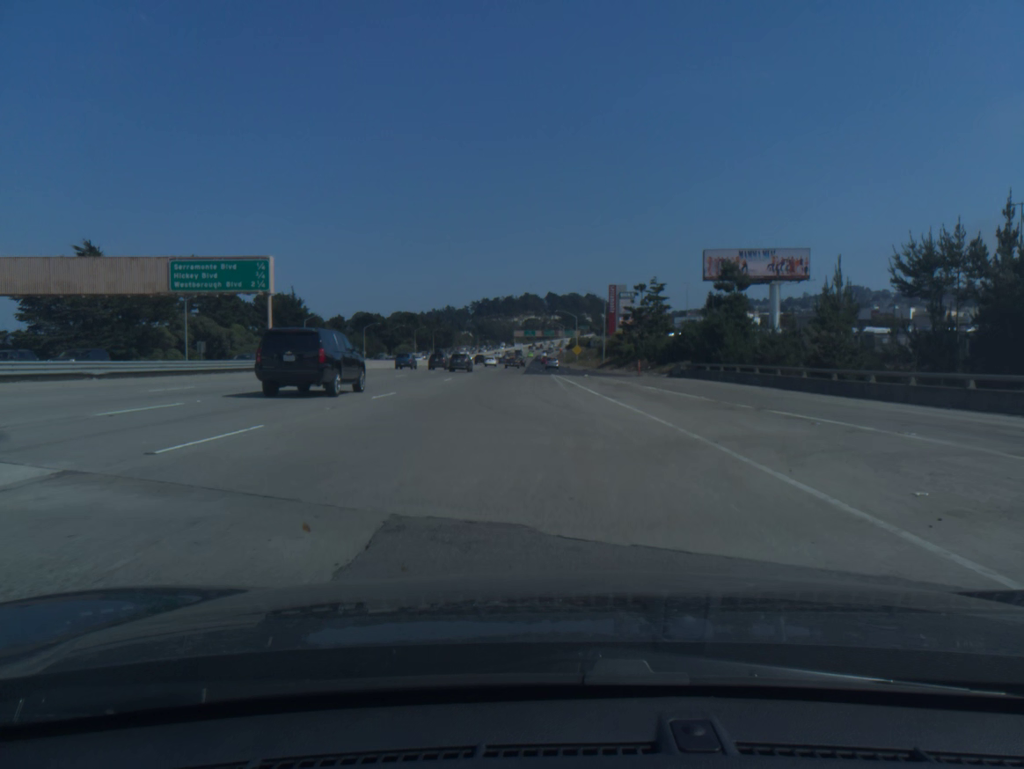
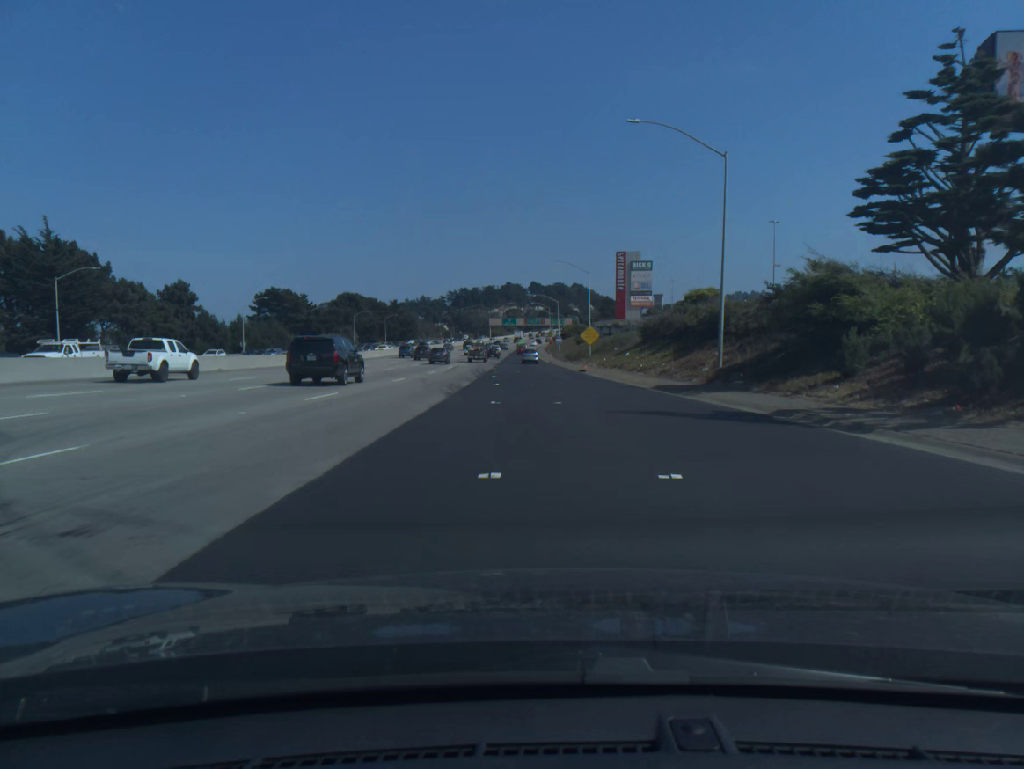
(+0.1, +76.3) m; +1°
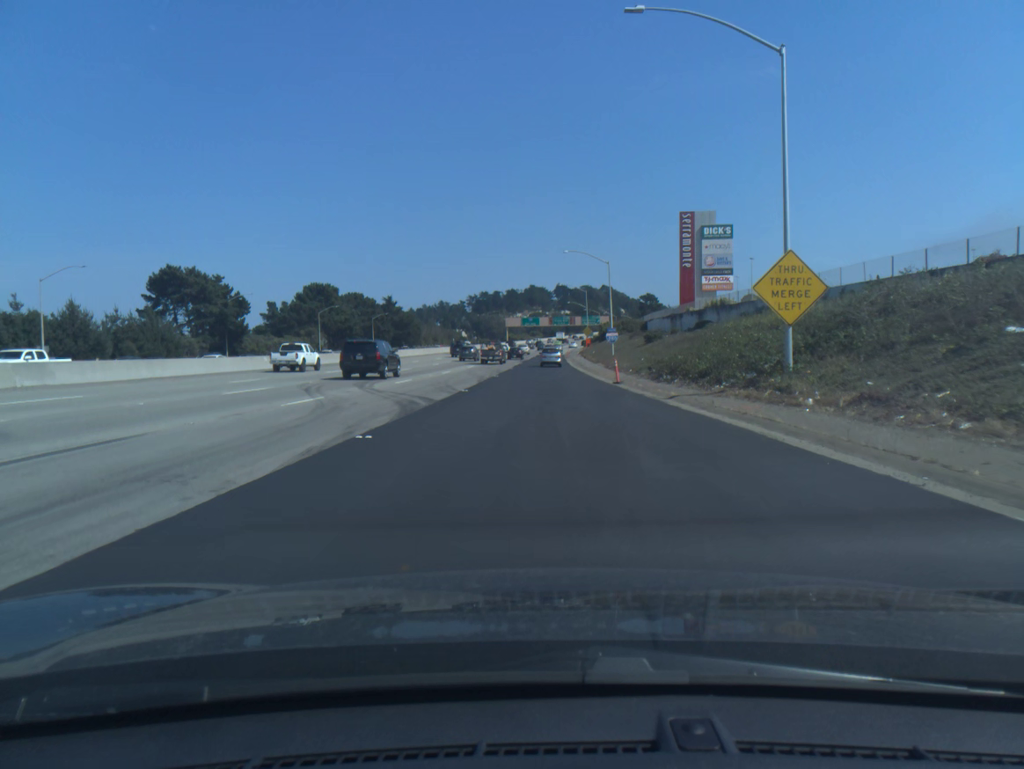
(-1.1, +60.2) m; -2°
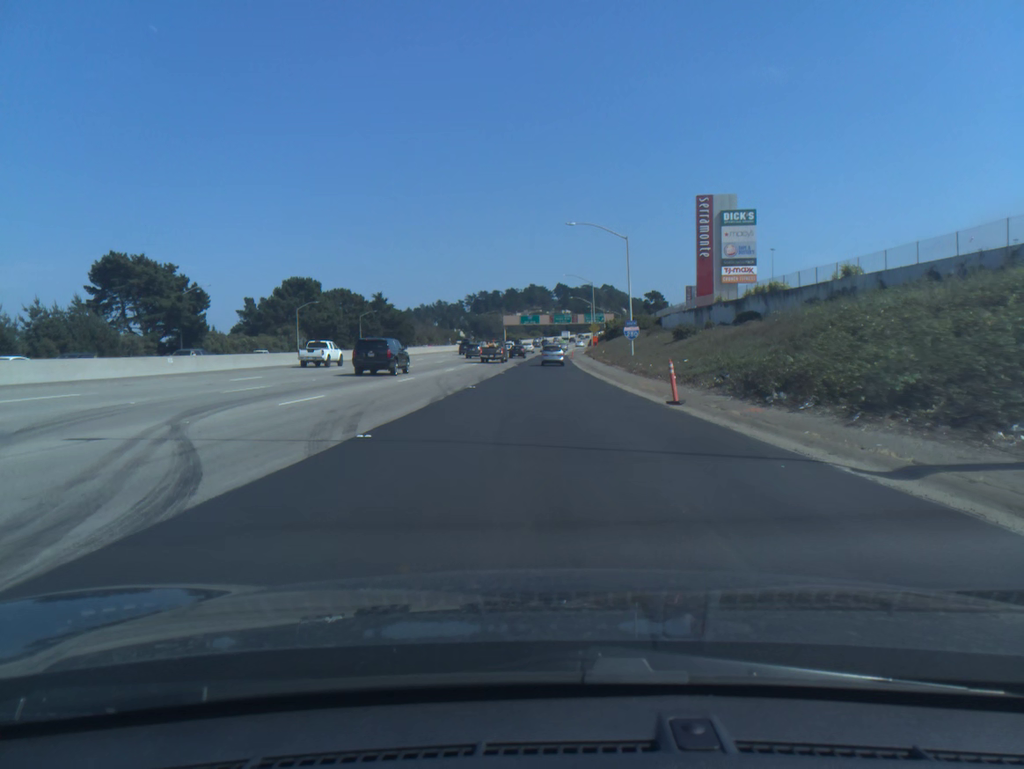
(0.0, +15.0) m; 0°
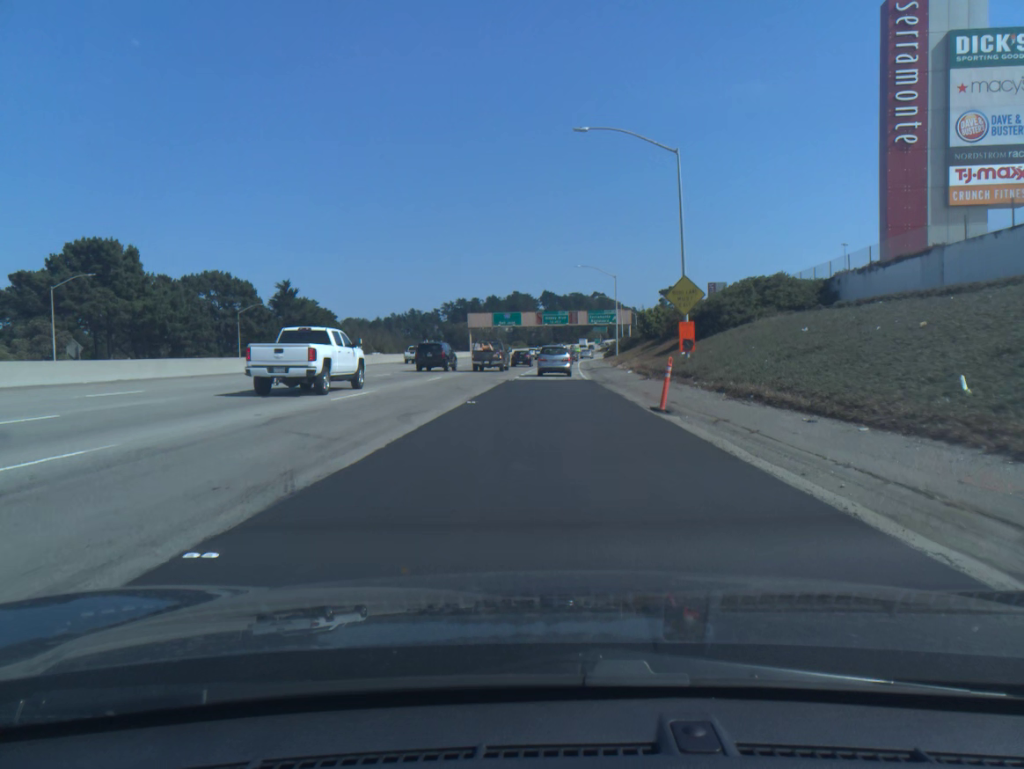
(+0.5, +71.3) m; +1°
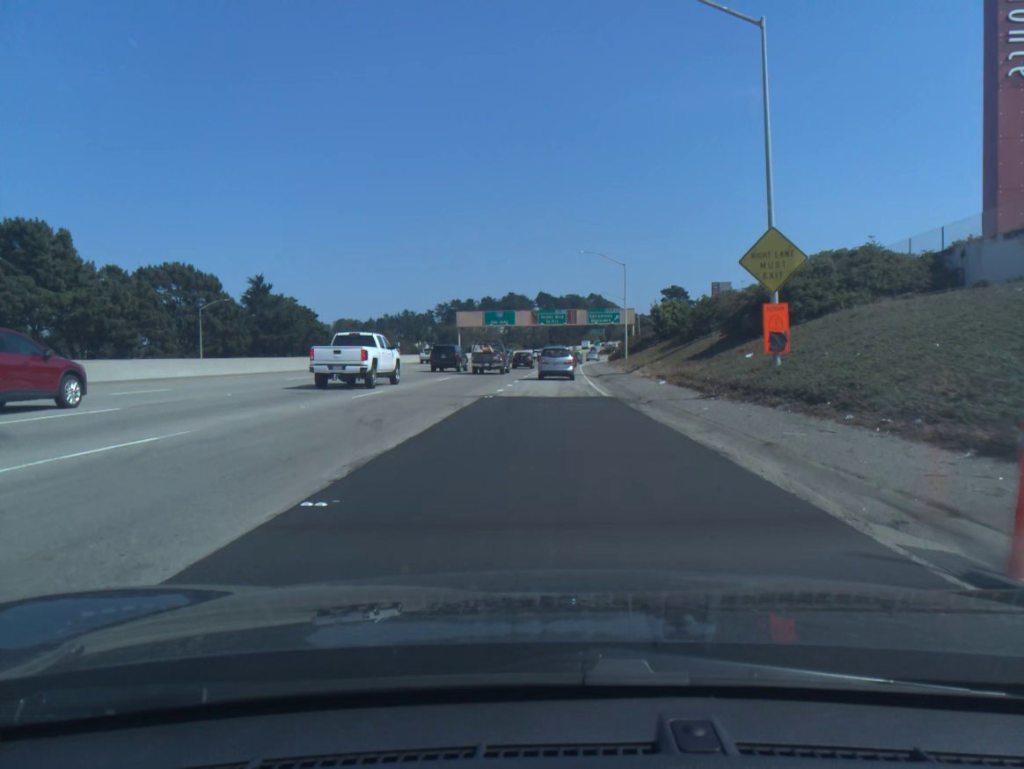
(0.0, +13.0) m; 0°
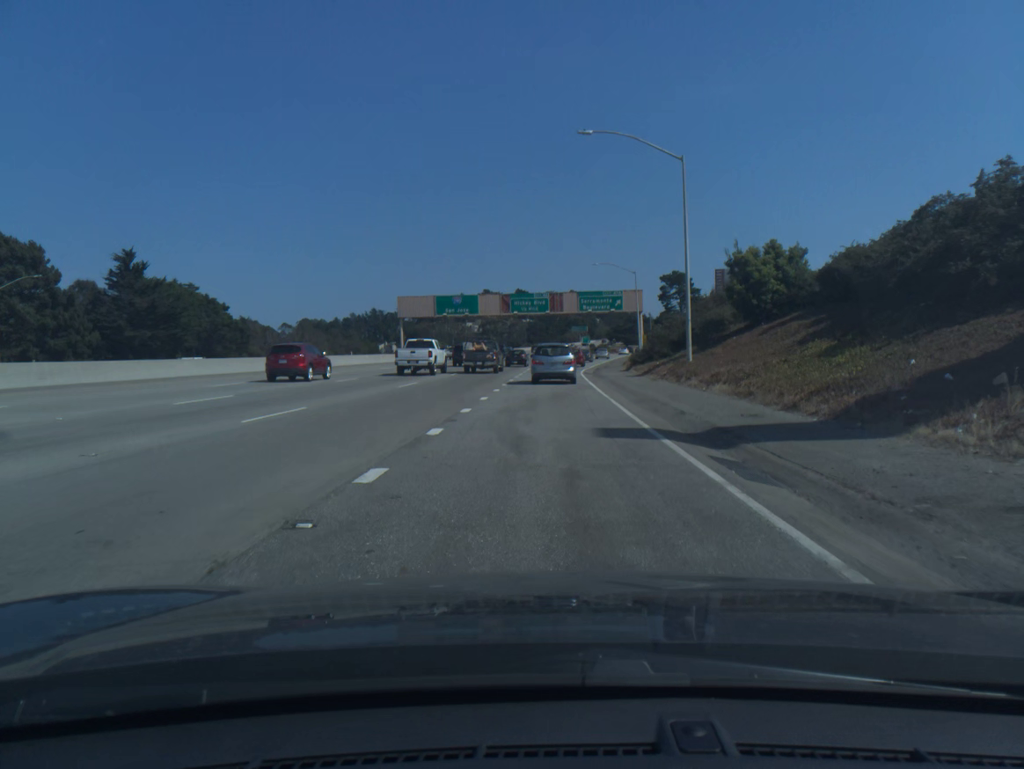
(+0.6, +37.2) m; +2°
